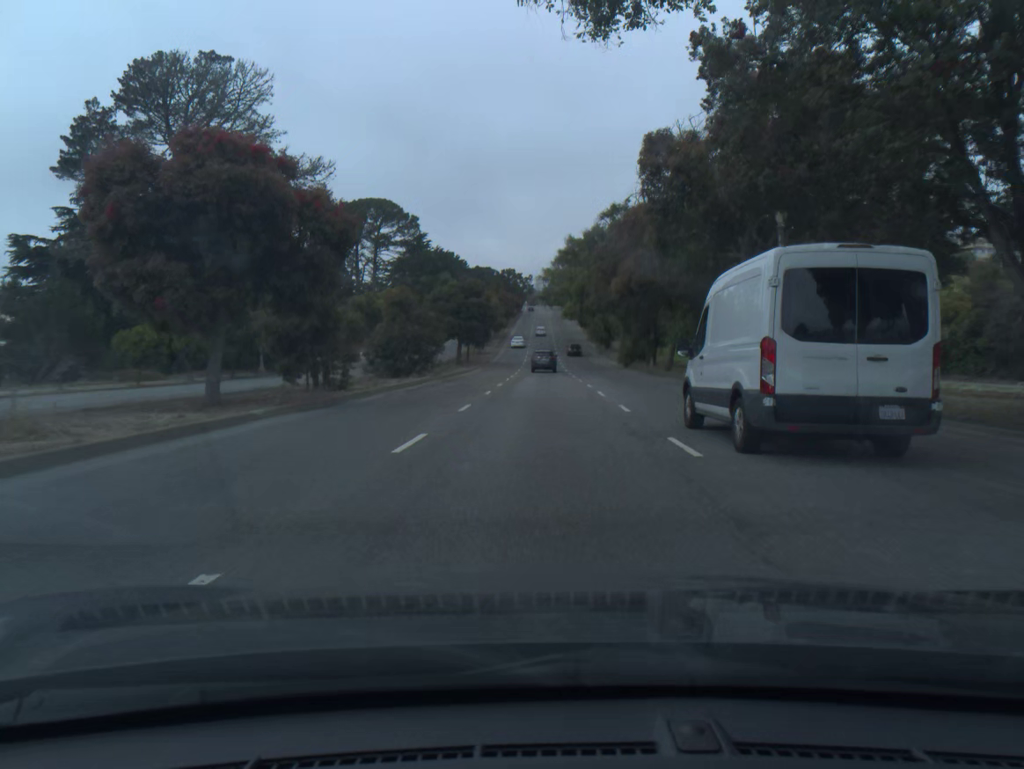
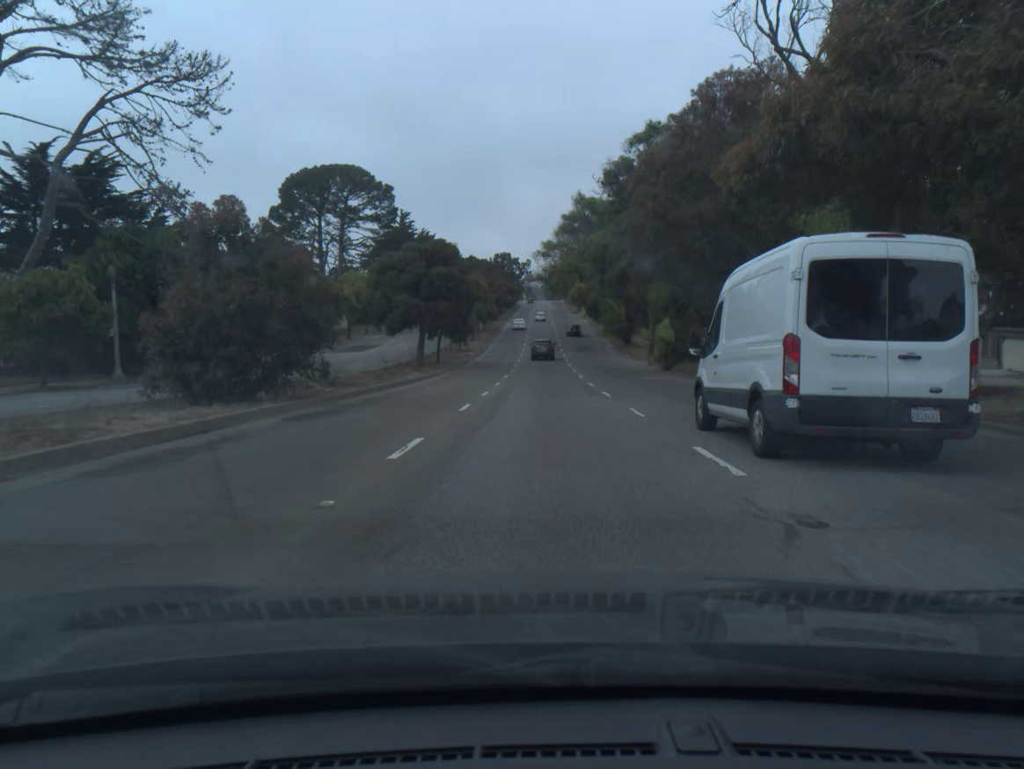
(0.0, +22.9) m; 0°
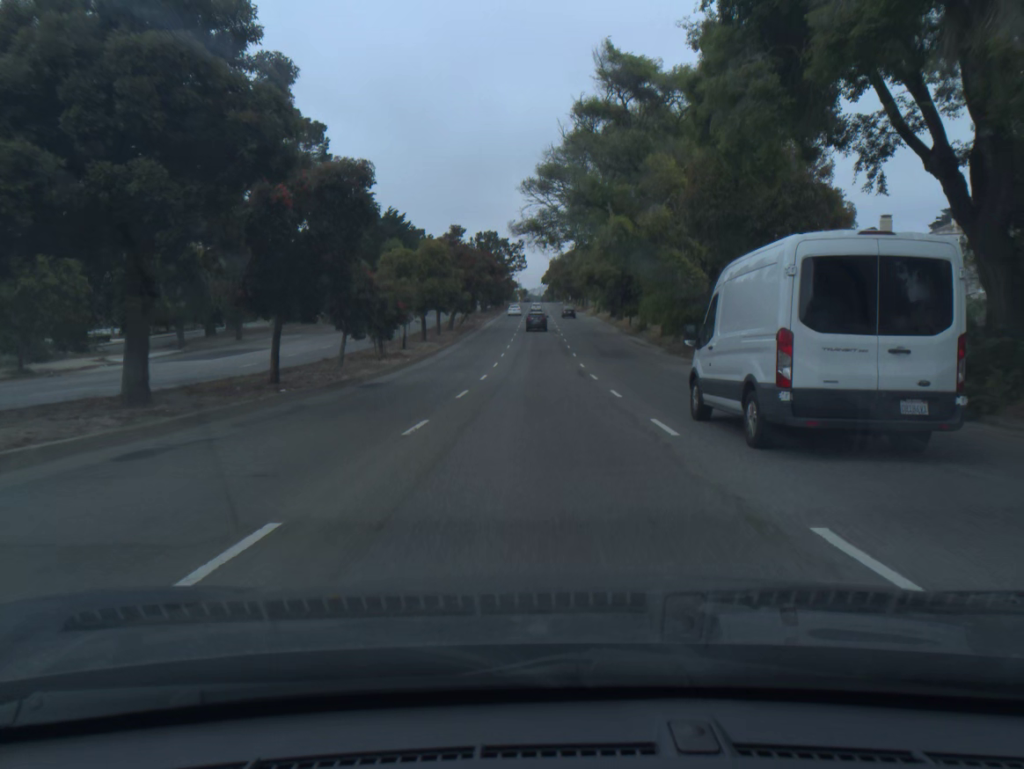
(+0.1, +34.2) m; 0°
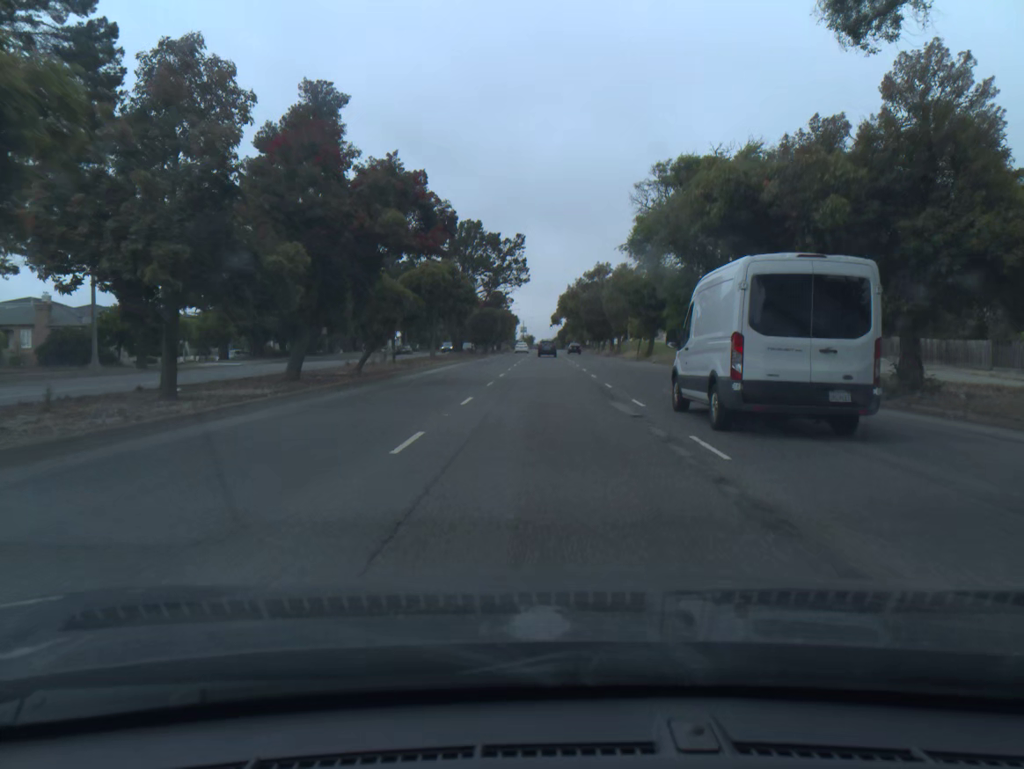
(-0.2, +44.9) m; -1°
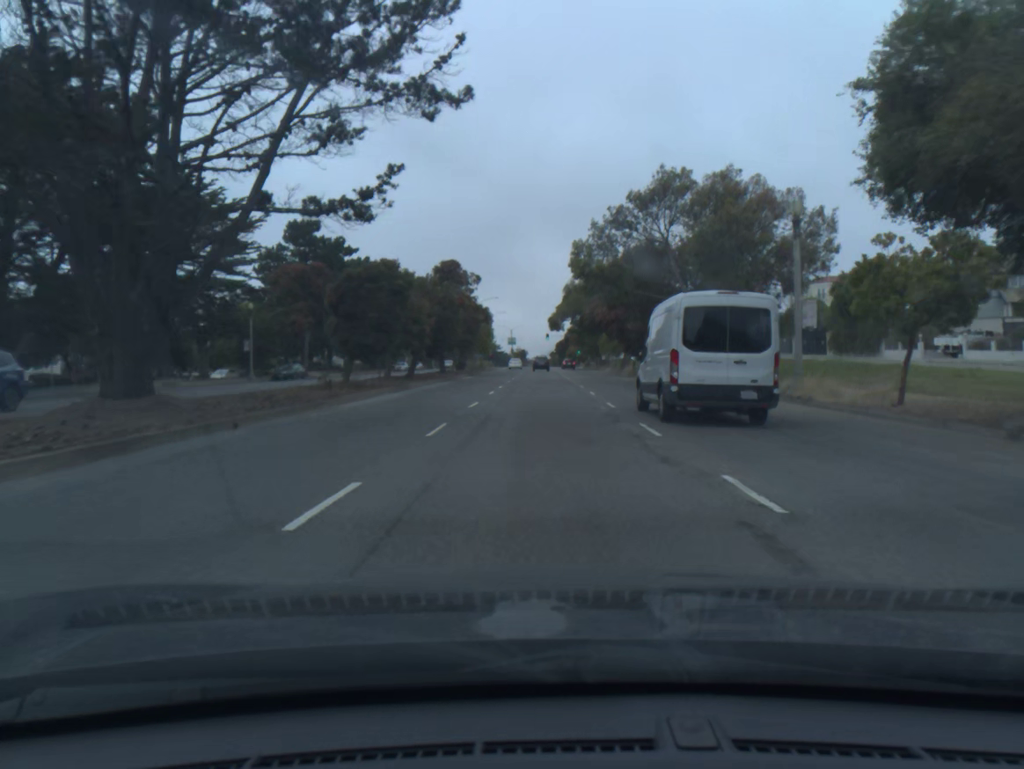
(+0.5, +53.7) m; +1°
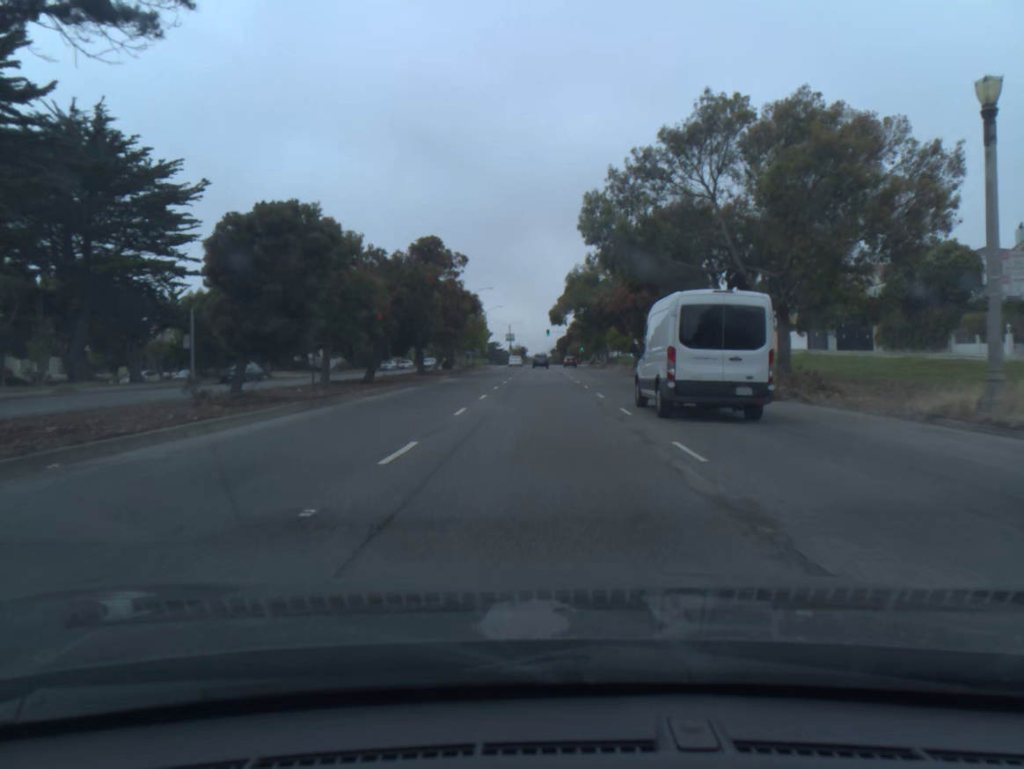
(0.0, +10.9) m; 0°
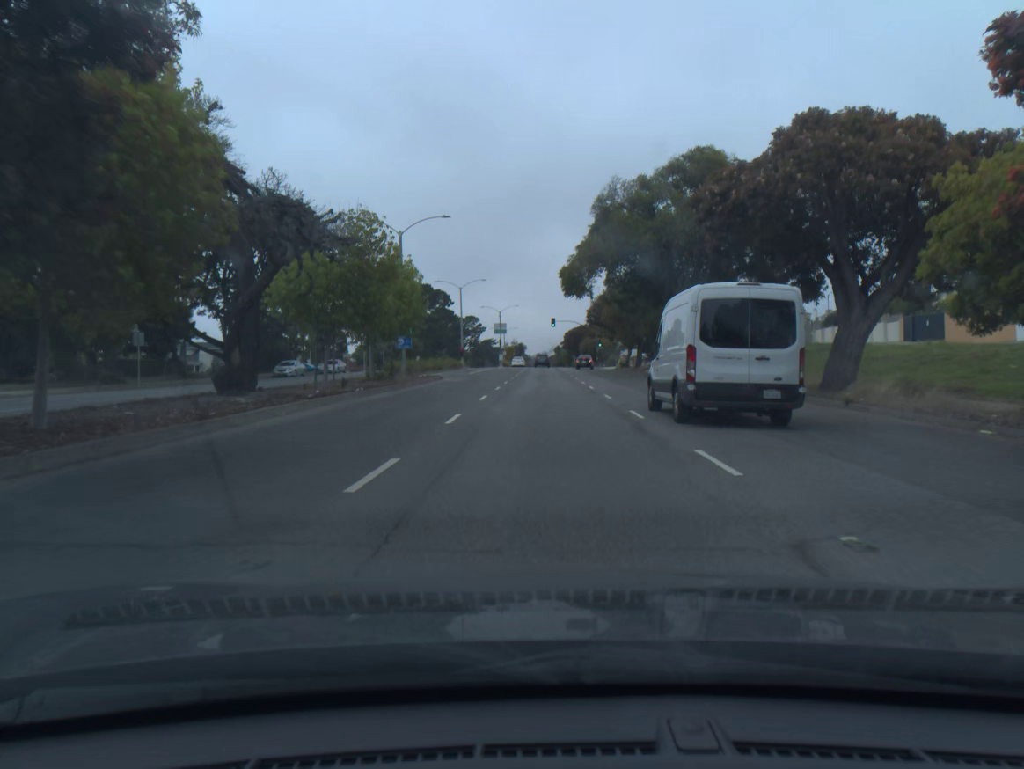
(-0.2, +44.8) m; 0°
